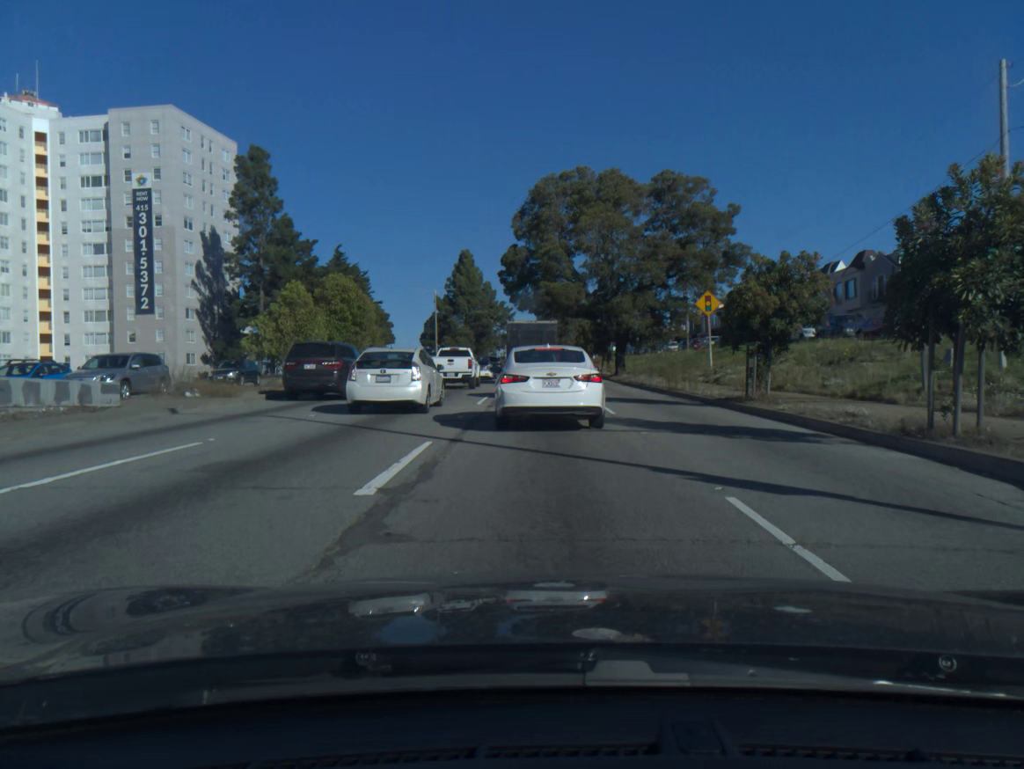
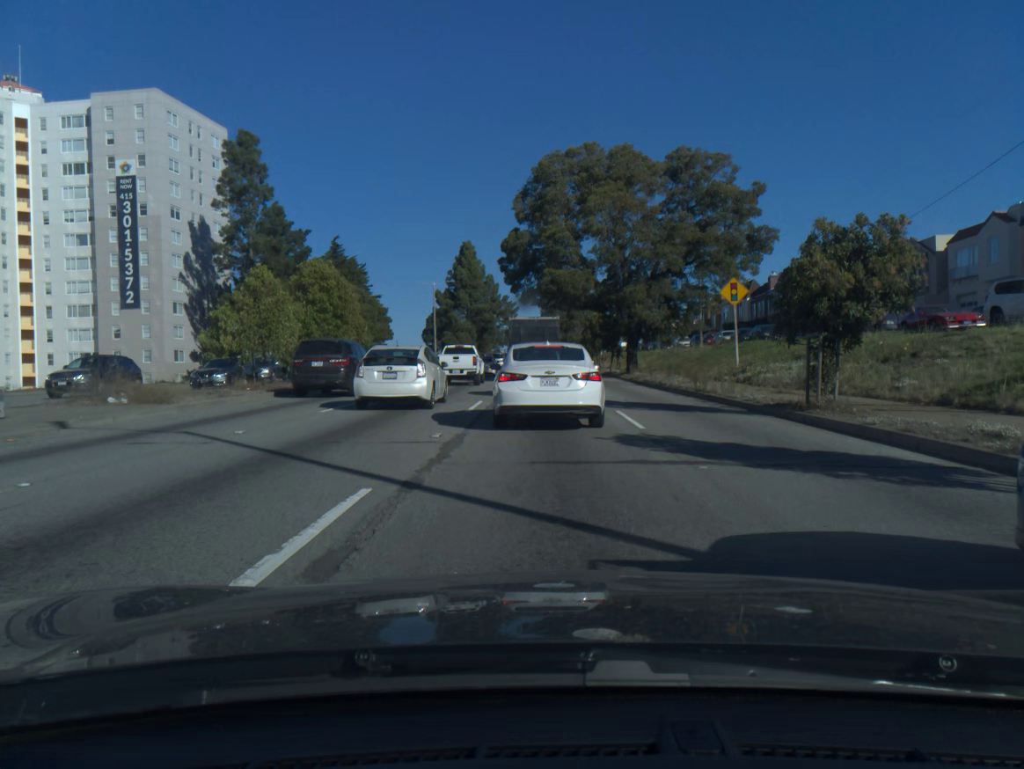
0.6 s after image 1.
(0.0, +4.3) m; 0°
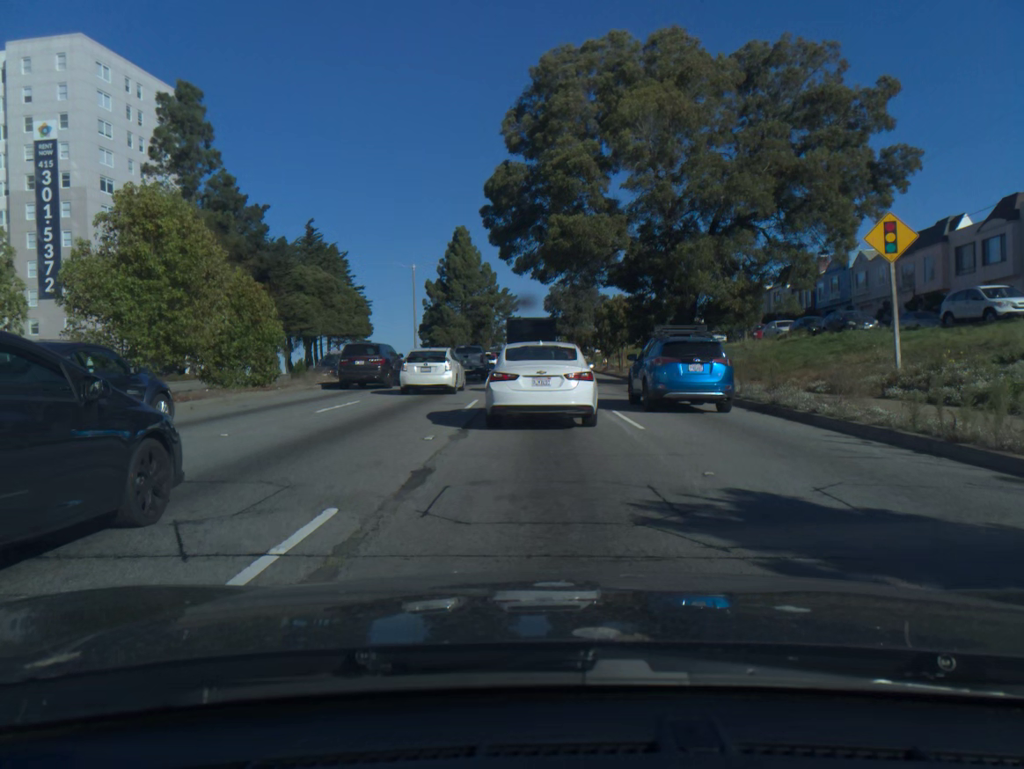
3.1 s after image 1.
(0.0, +15.4) m; 0°
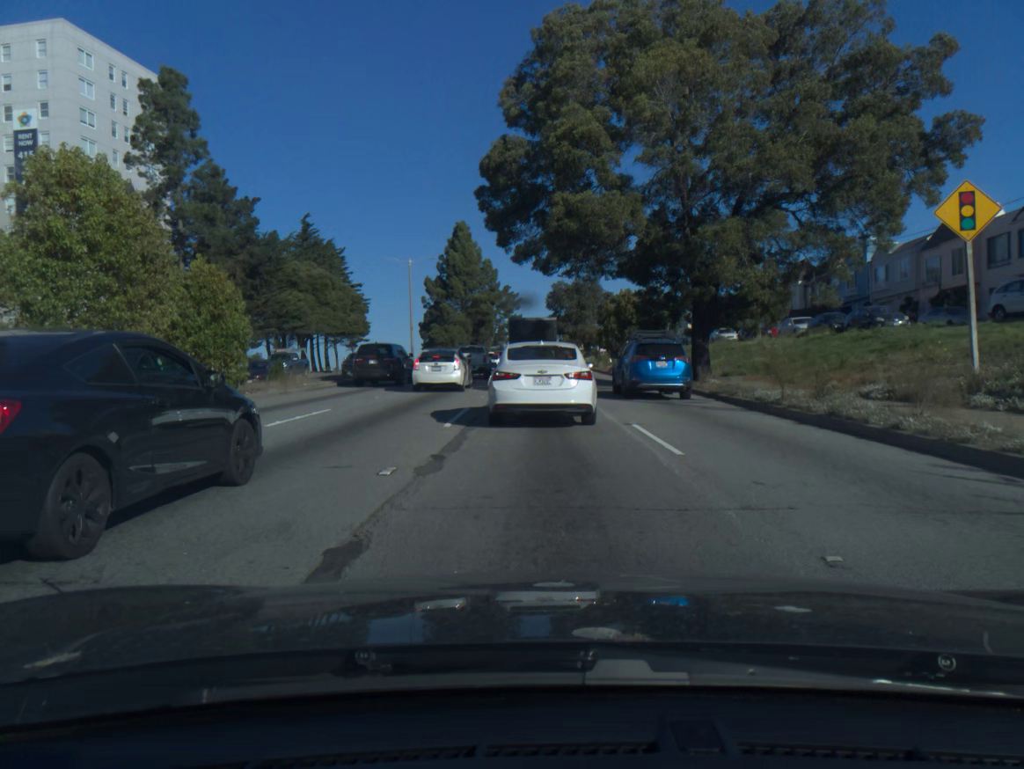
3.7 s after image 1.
(0.0, +3.3) m; 0°
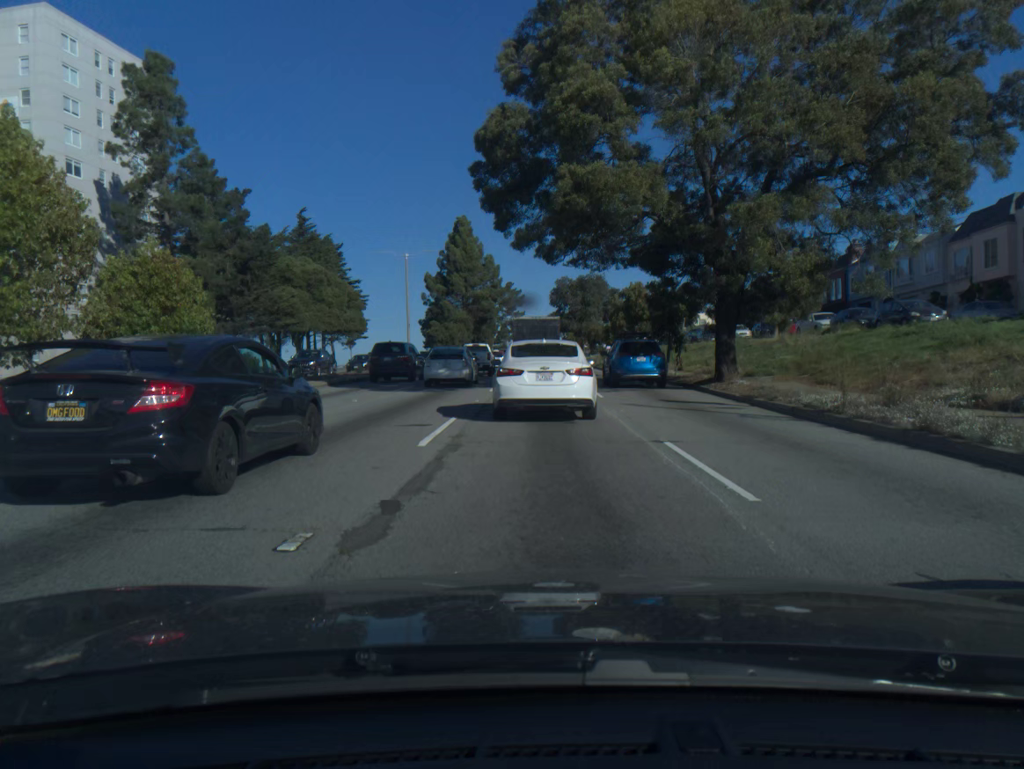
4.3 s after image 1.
(0.0, +3.2) m; 0°
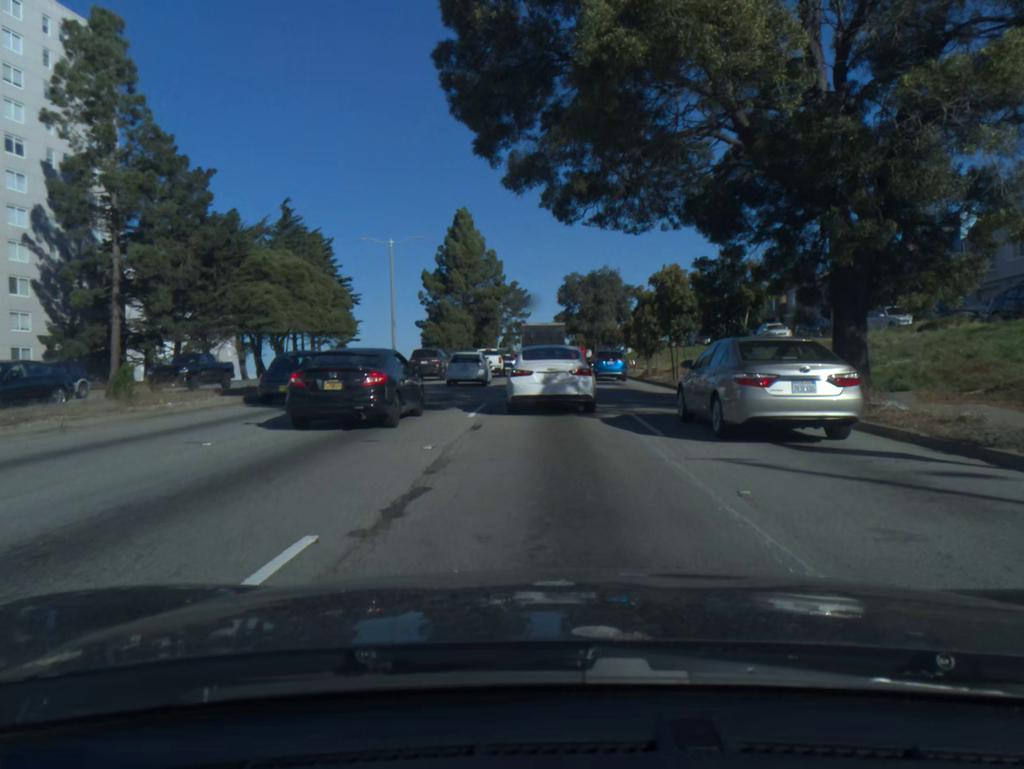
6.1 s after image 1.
(0.0, +9.4) m; -1°
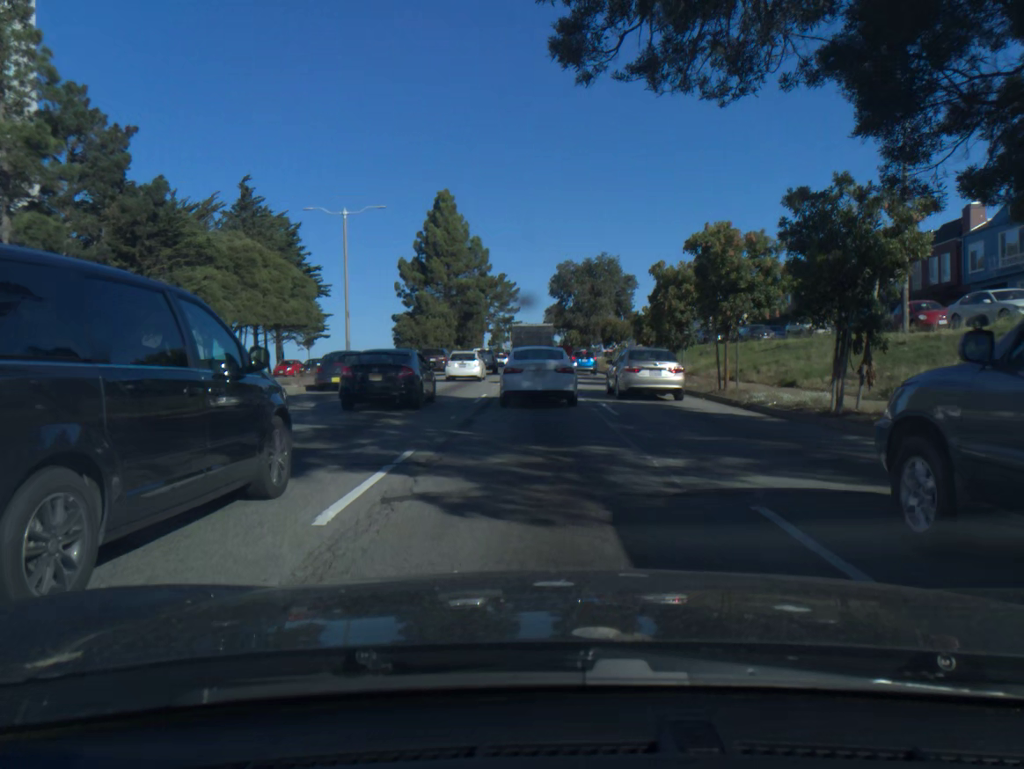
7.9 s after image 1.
(+0.1, +10.1) m; +1°
